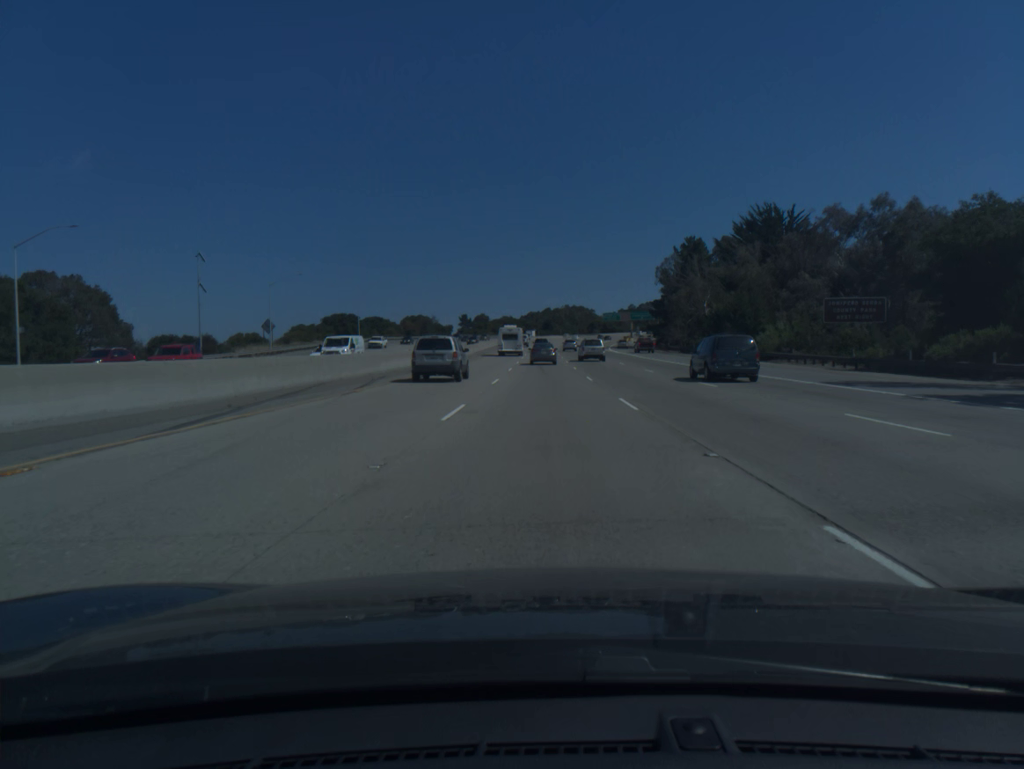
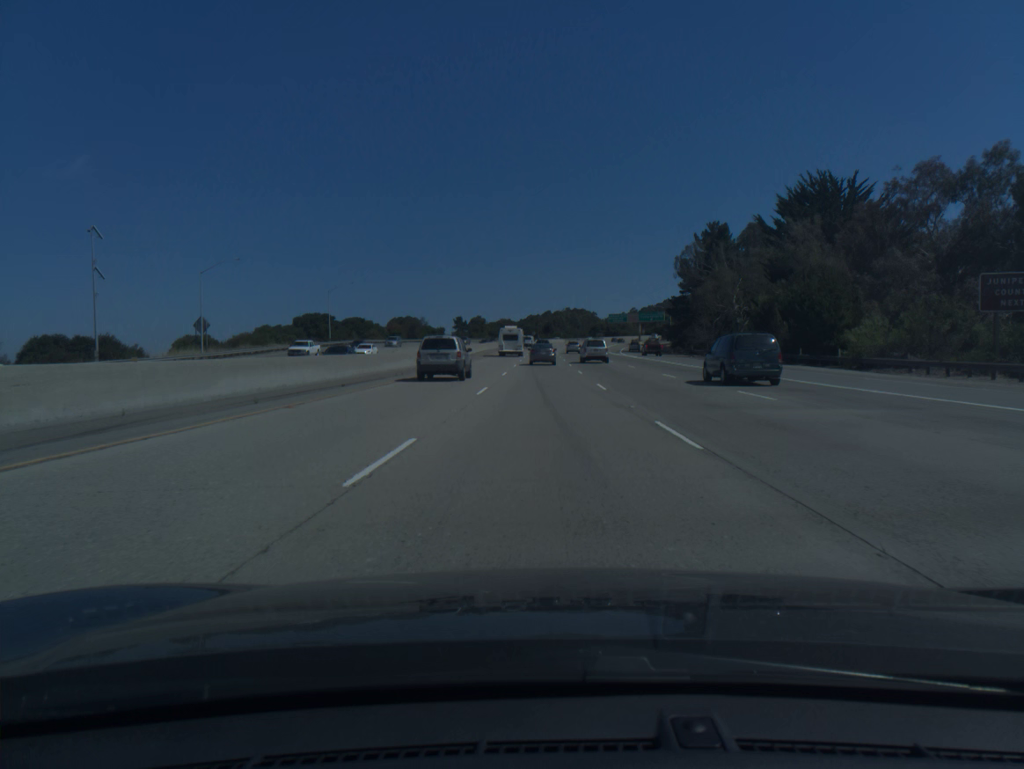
(0.0, +20.6) m; 0°
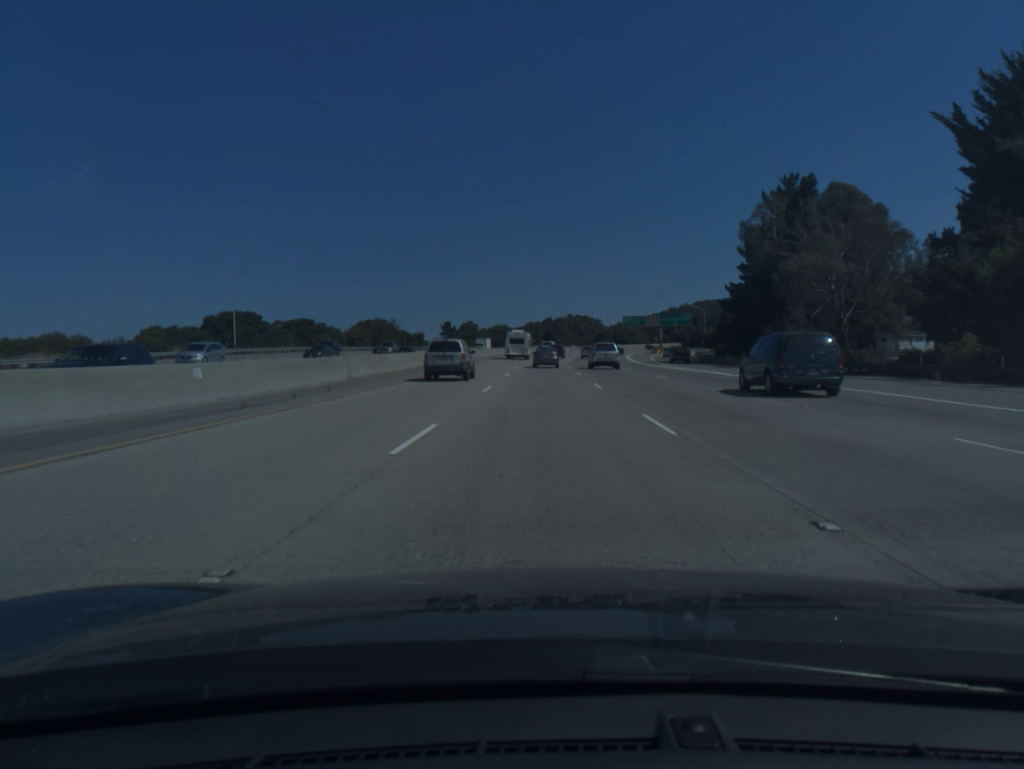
(0.0, +40.8) m; 0°
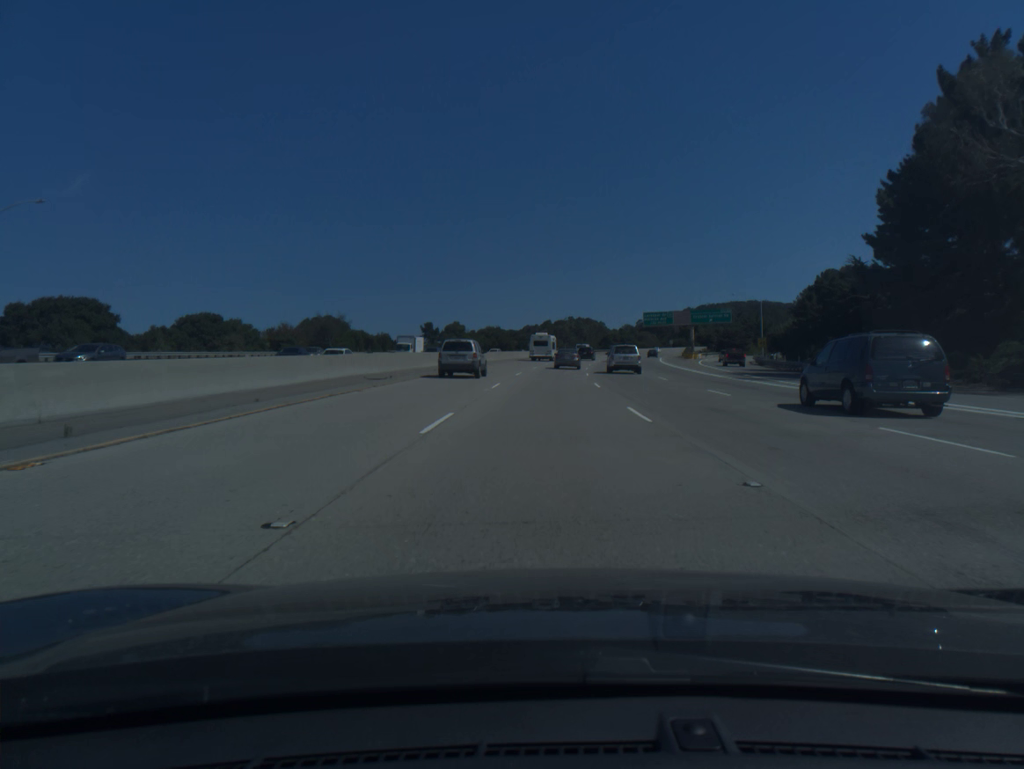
(0.0, +40.3) m; 0°
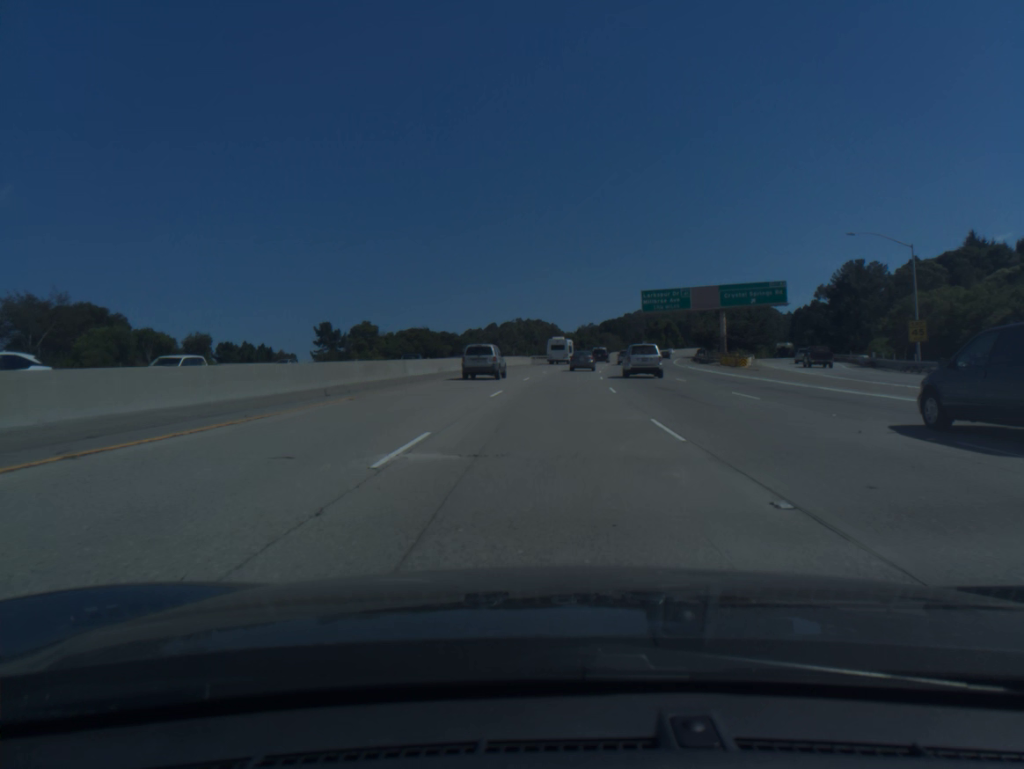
(+1.4, +60.0) m; +3°
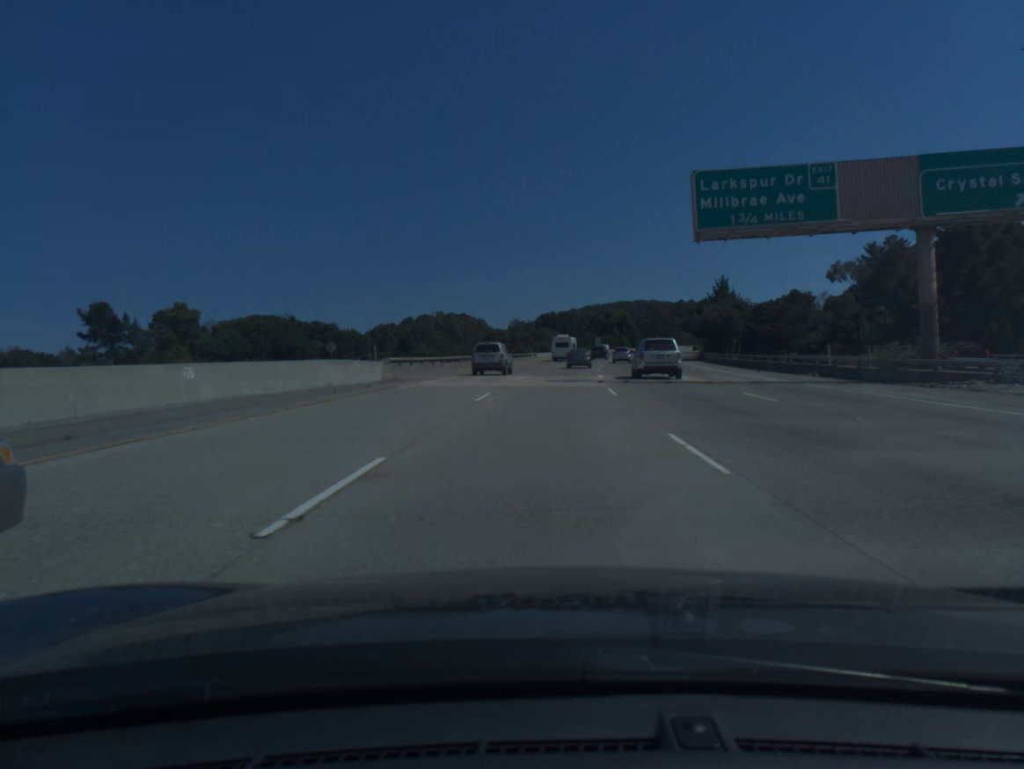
(+2.8, +59.8) m; +5°
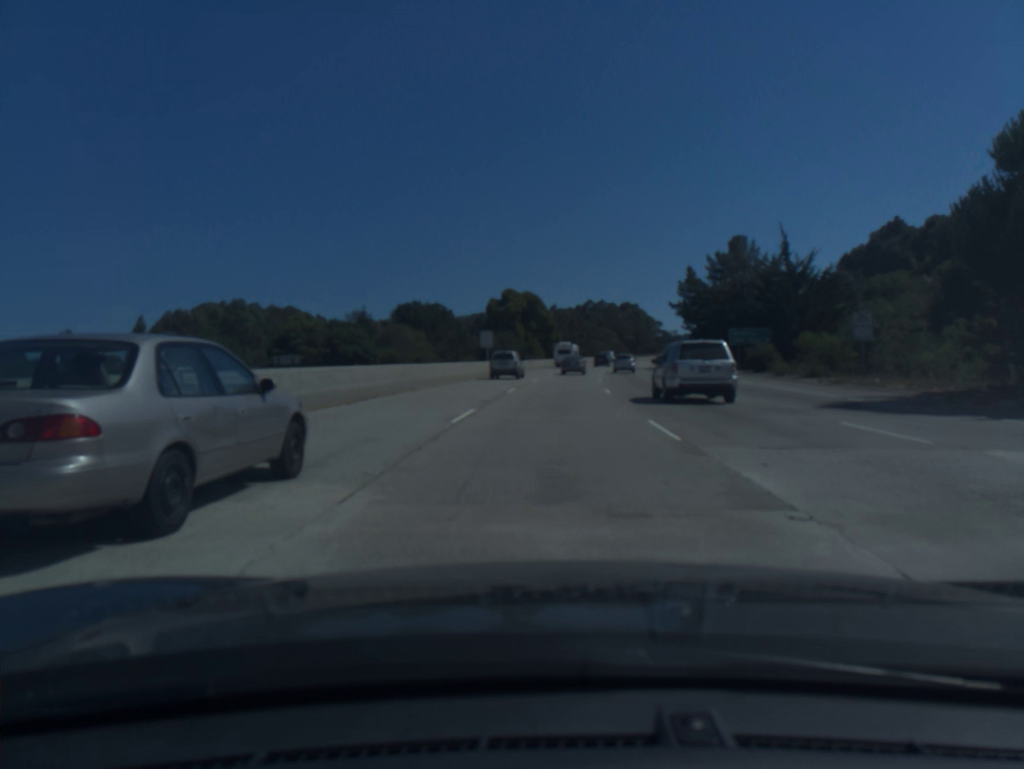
(+7.0, +98.9) m; +8°
